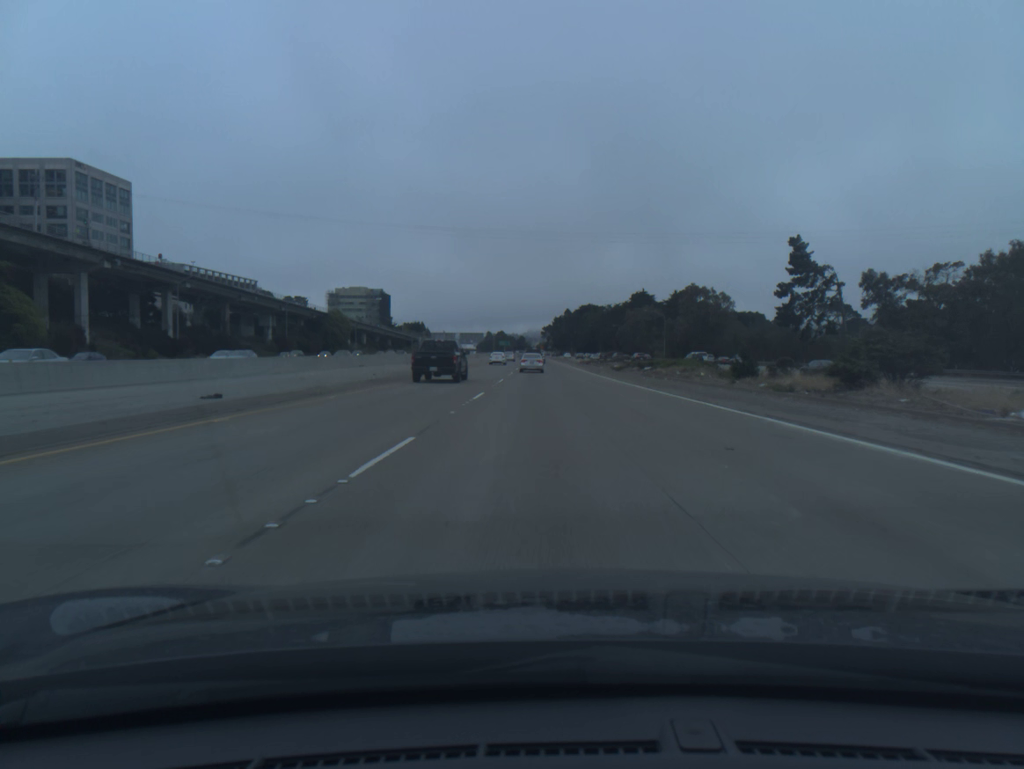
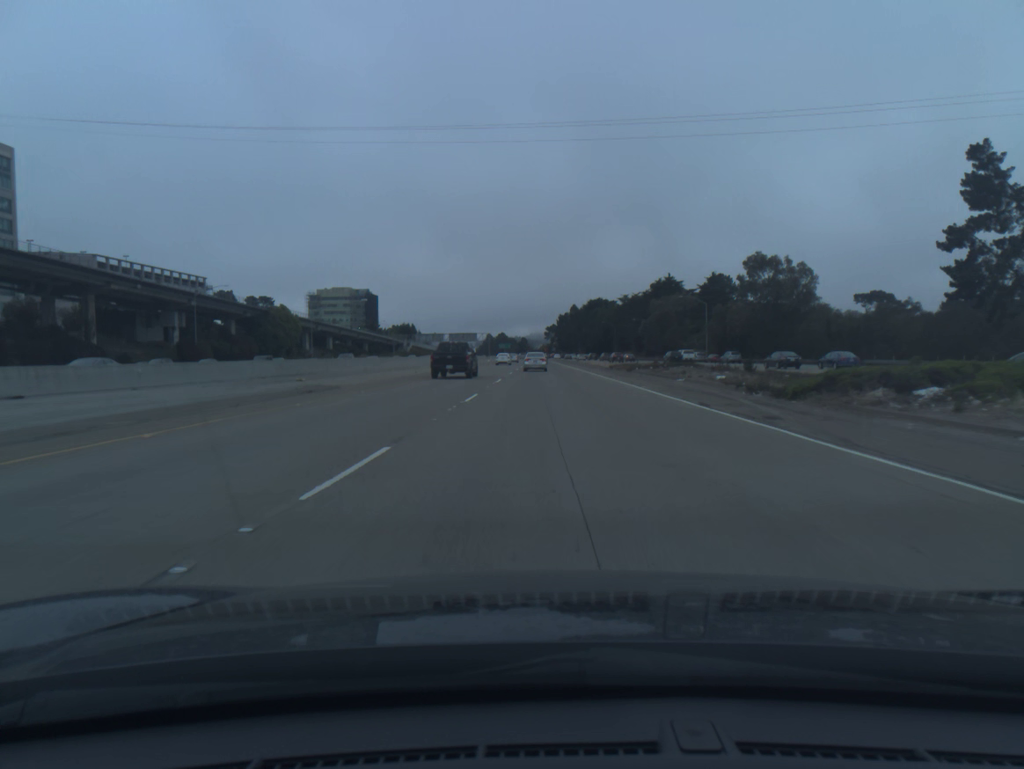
(0.0, +46.2) m; 0°
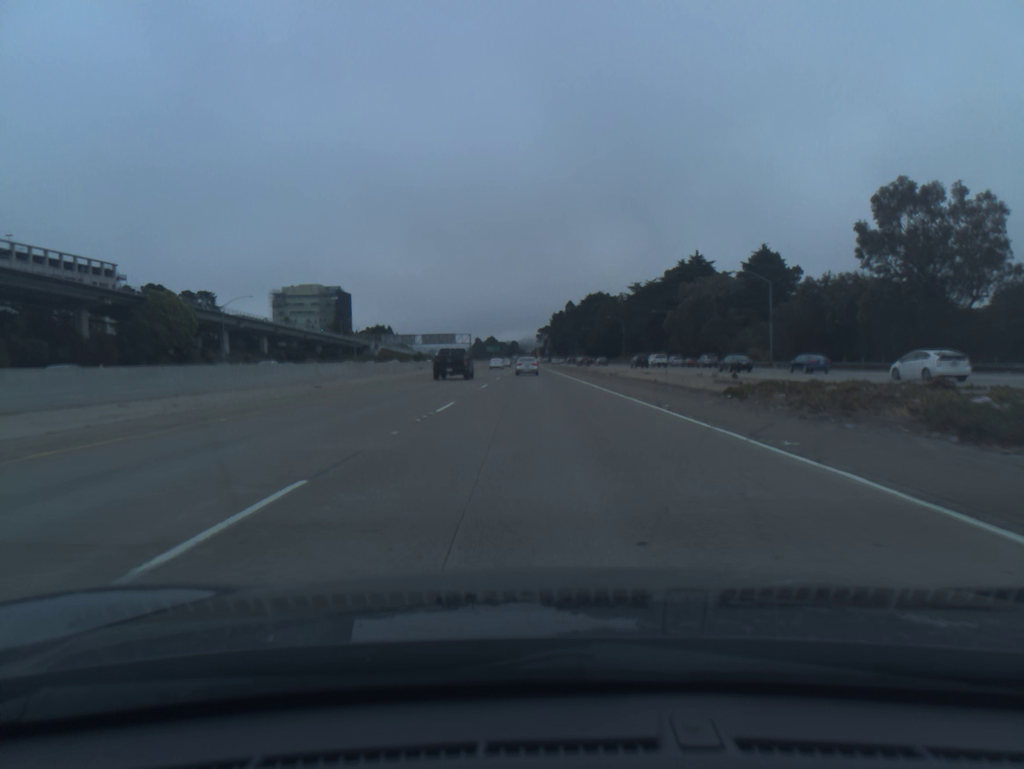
(+0.1, +46.4) m; 0°
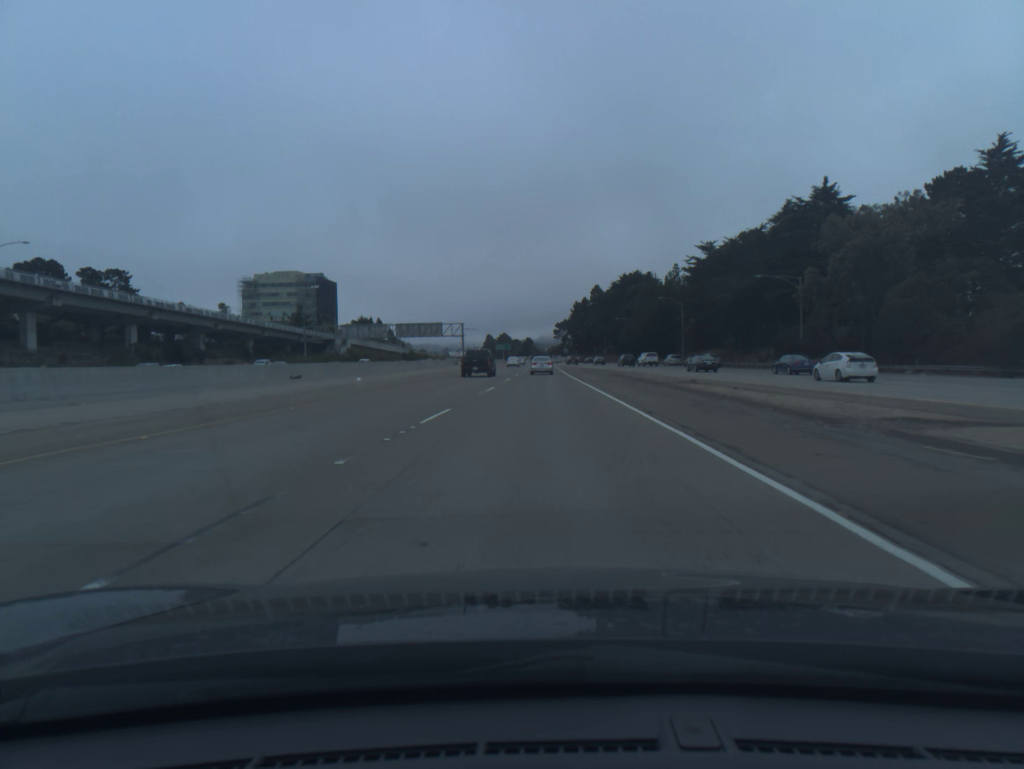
(-0.5, +62.3) m; -1°
